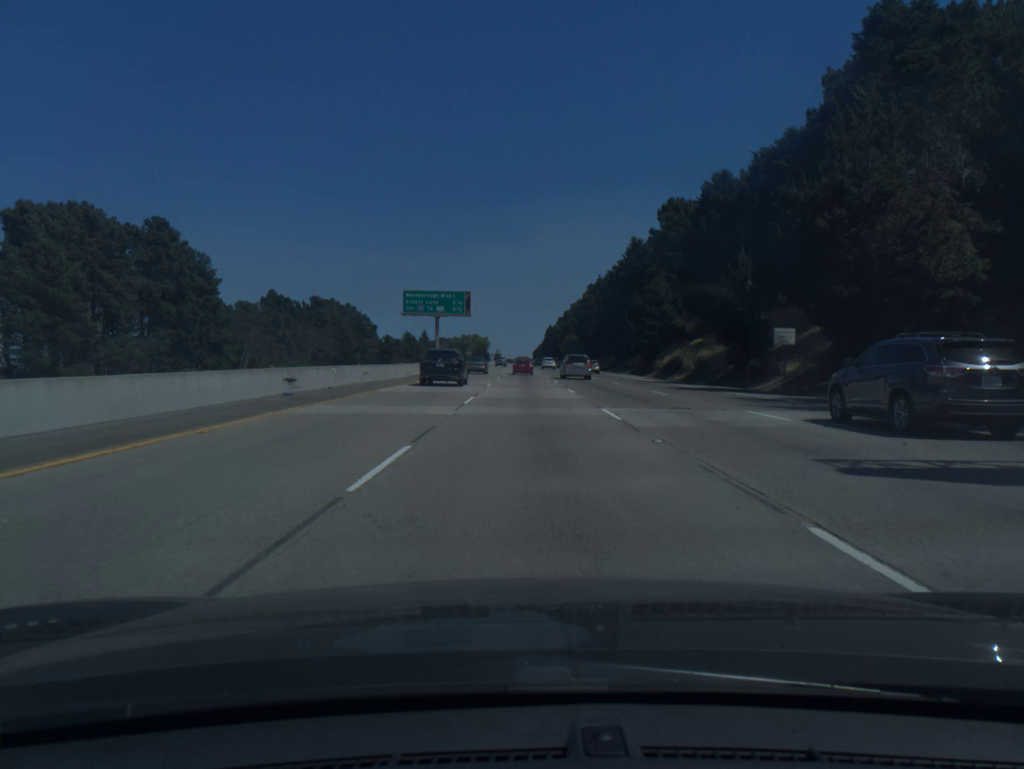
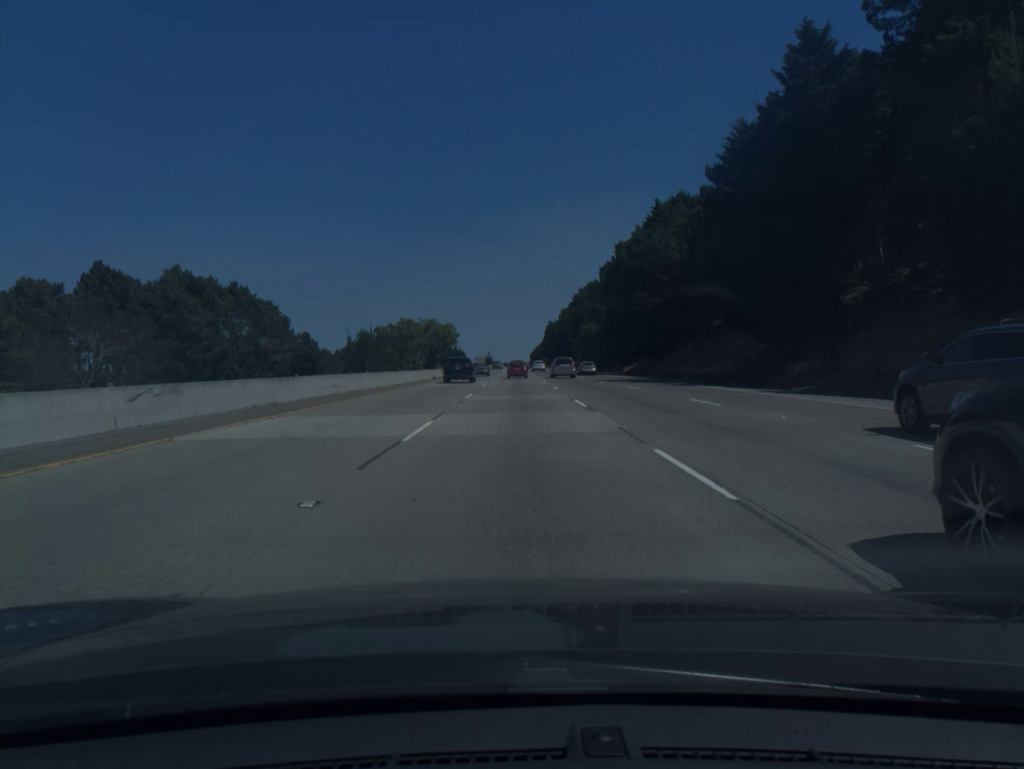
(+0.4, +82.9) m; 0°
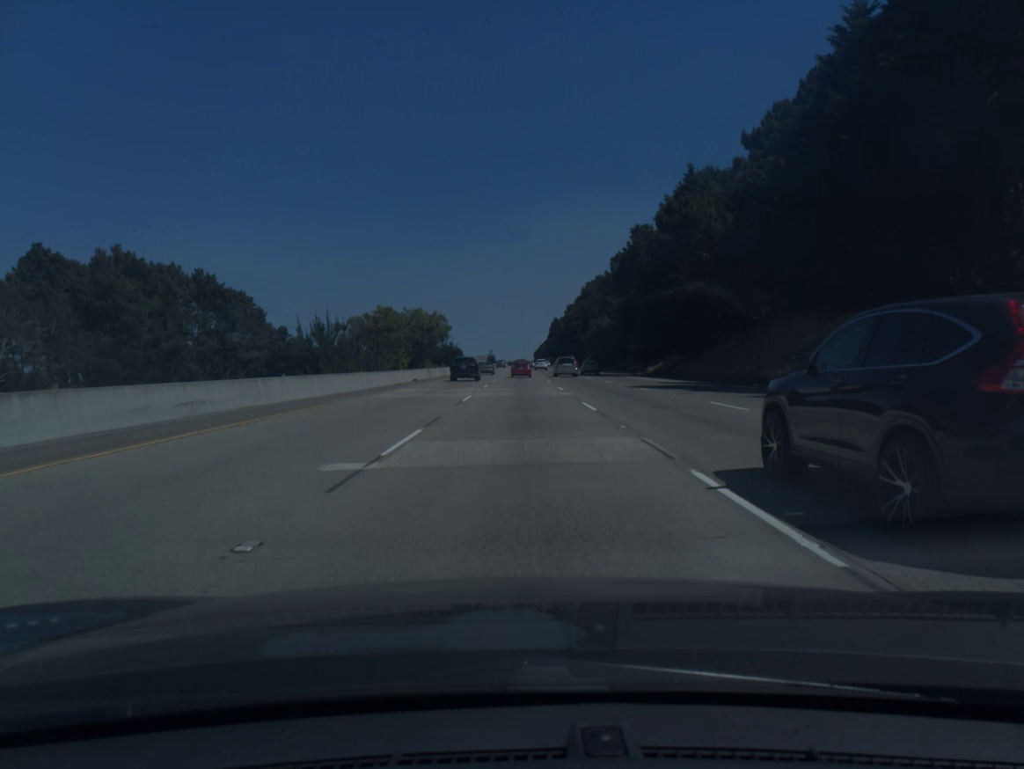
(0.0, +16.7) m; 0°
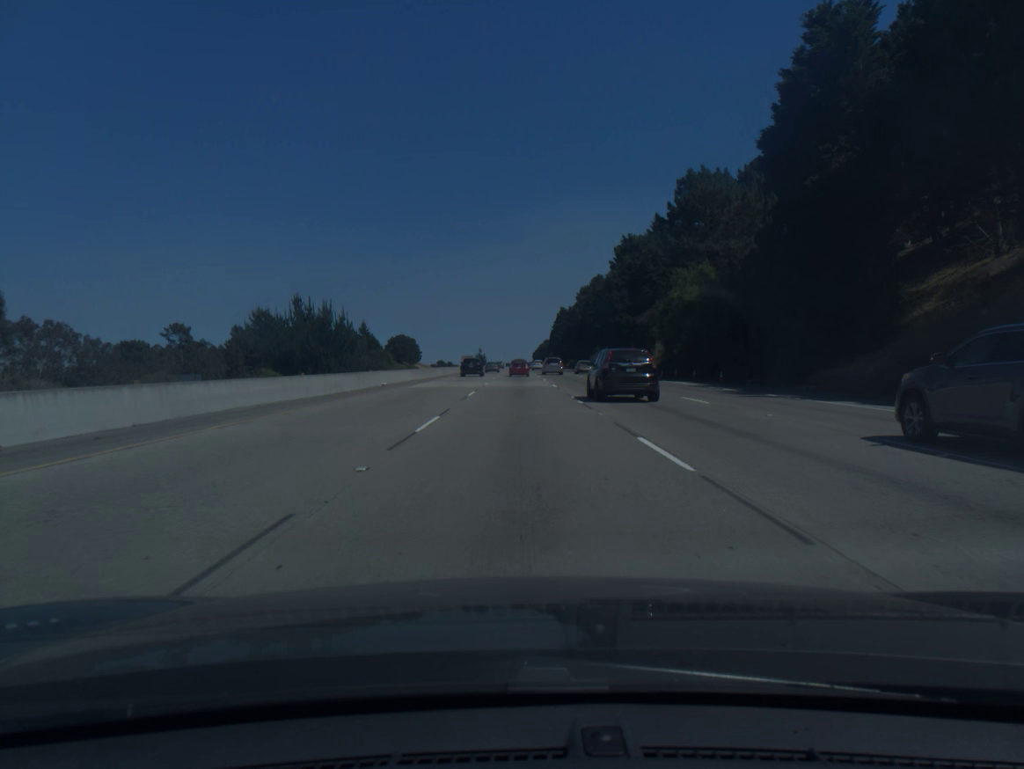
(0.0, +84.1) m; 0°
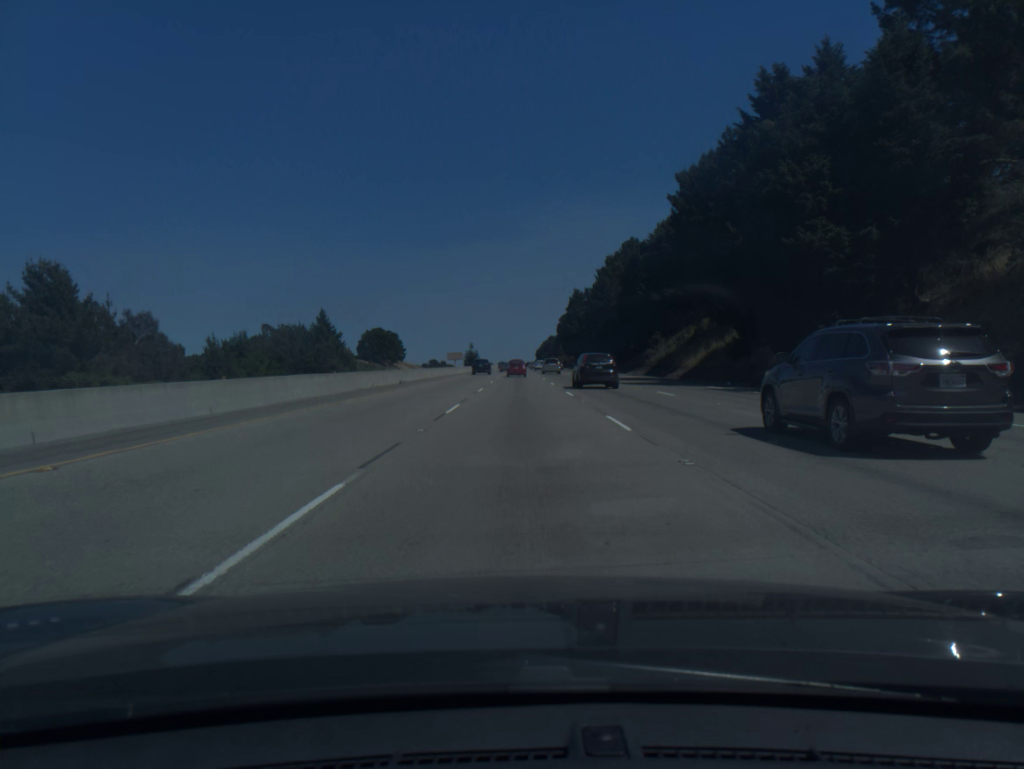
(-0.2, +67.8) m; 0°
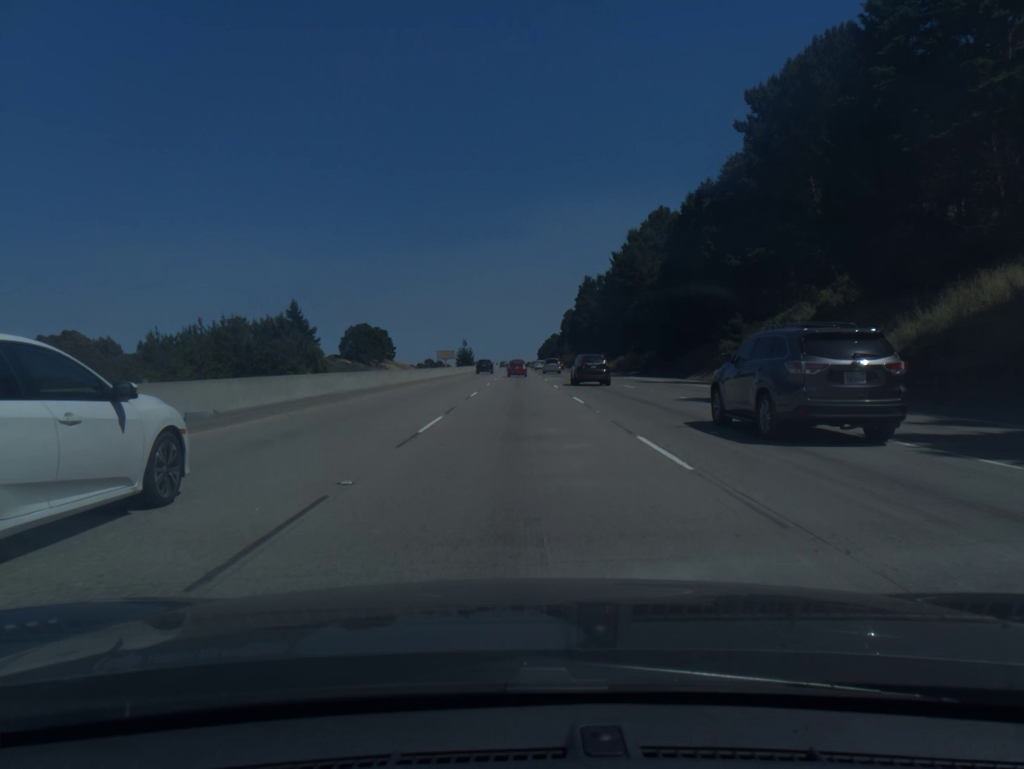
(0.0, +34.2) m; 0°
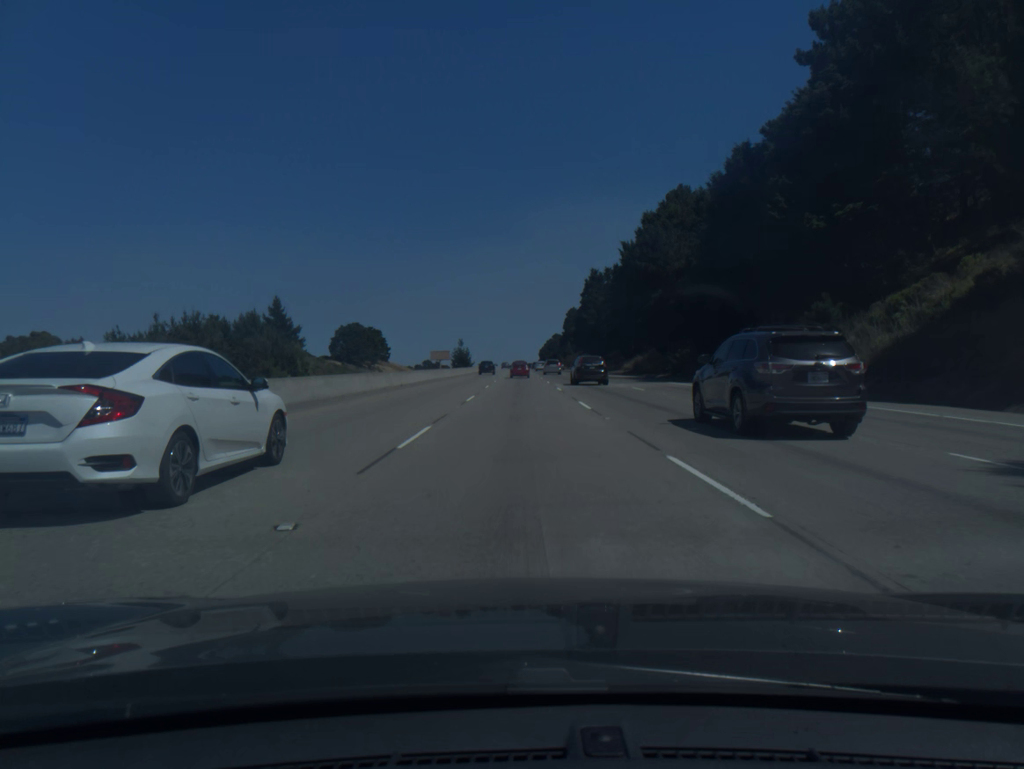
(0.0, +17.2) m; 0°
